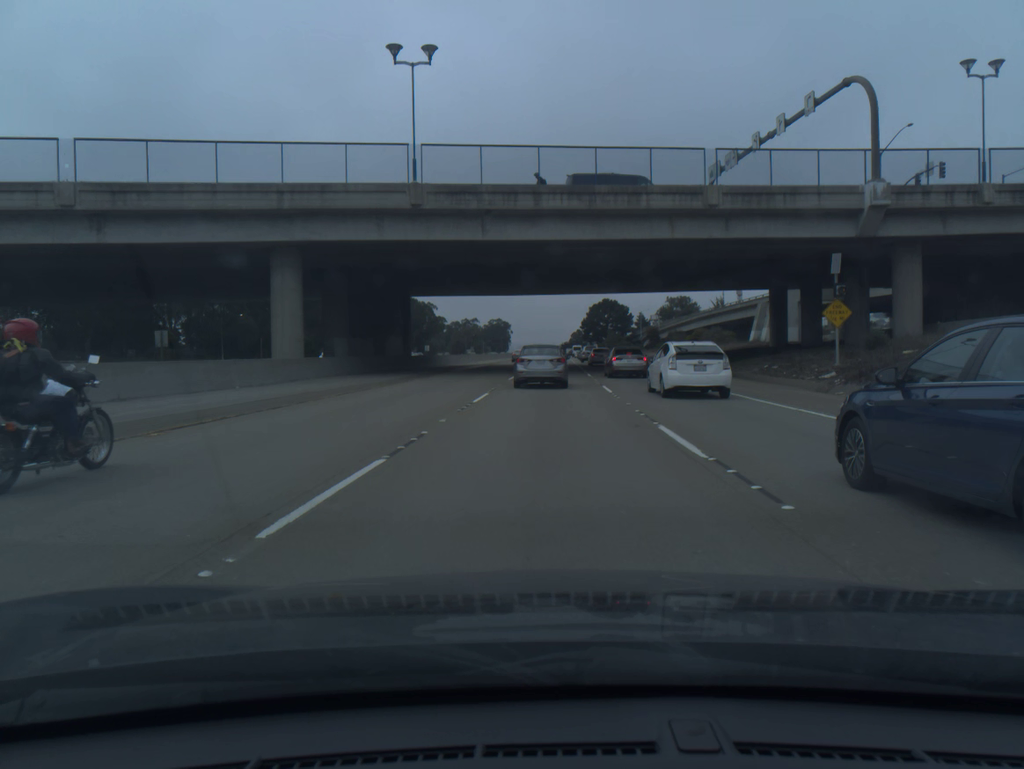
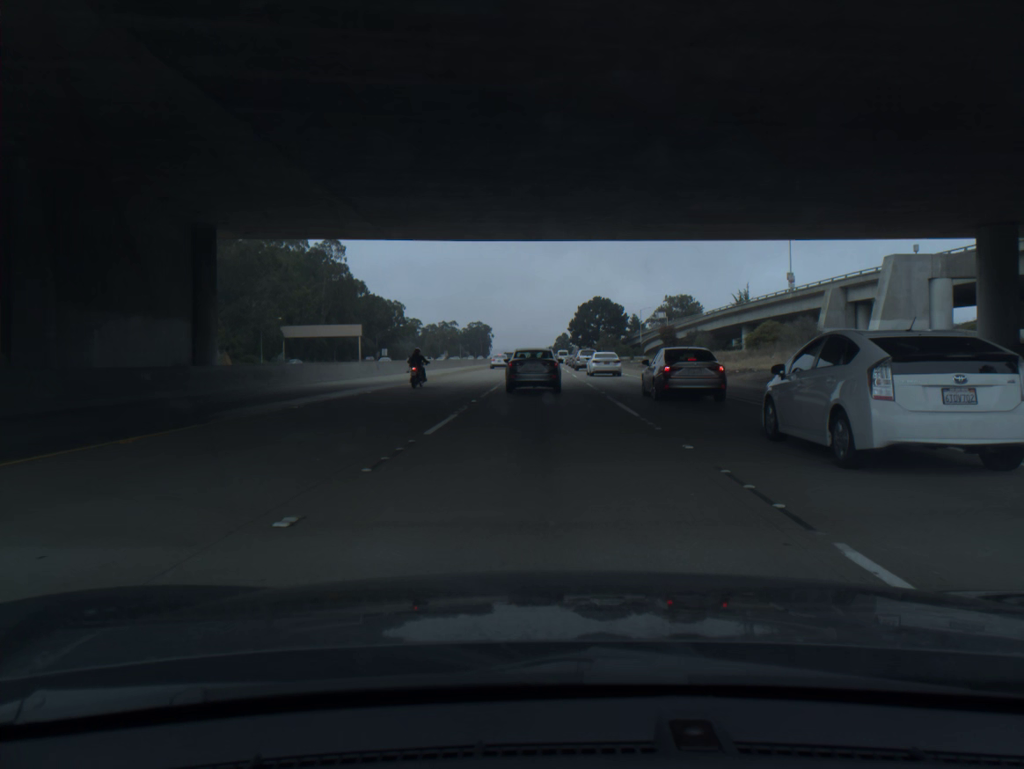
(+0.6, +37.2) m; +2°
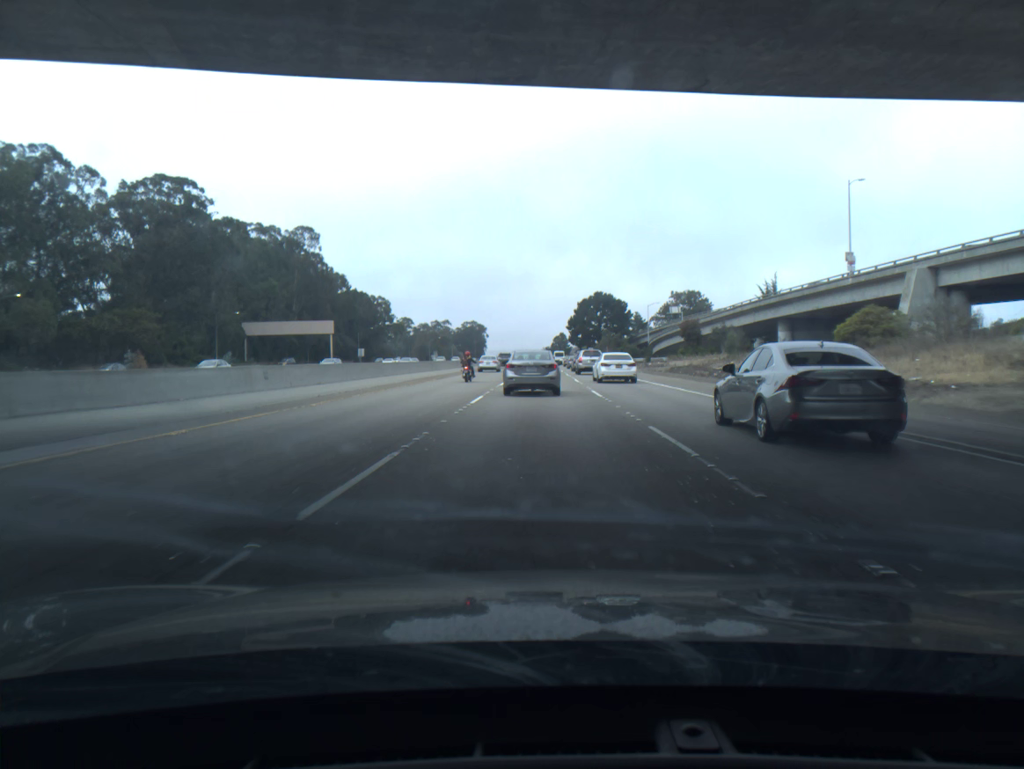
(0.0, +20.3) m; 0°
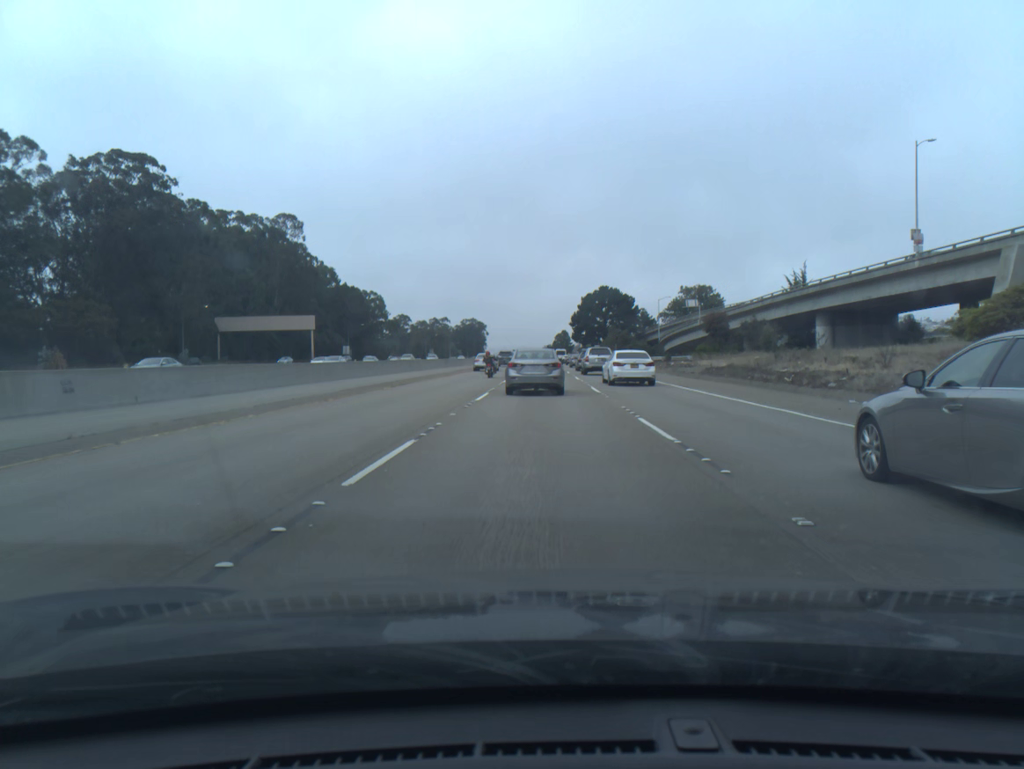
(0.0, +13.0) m; 0°
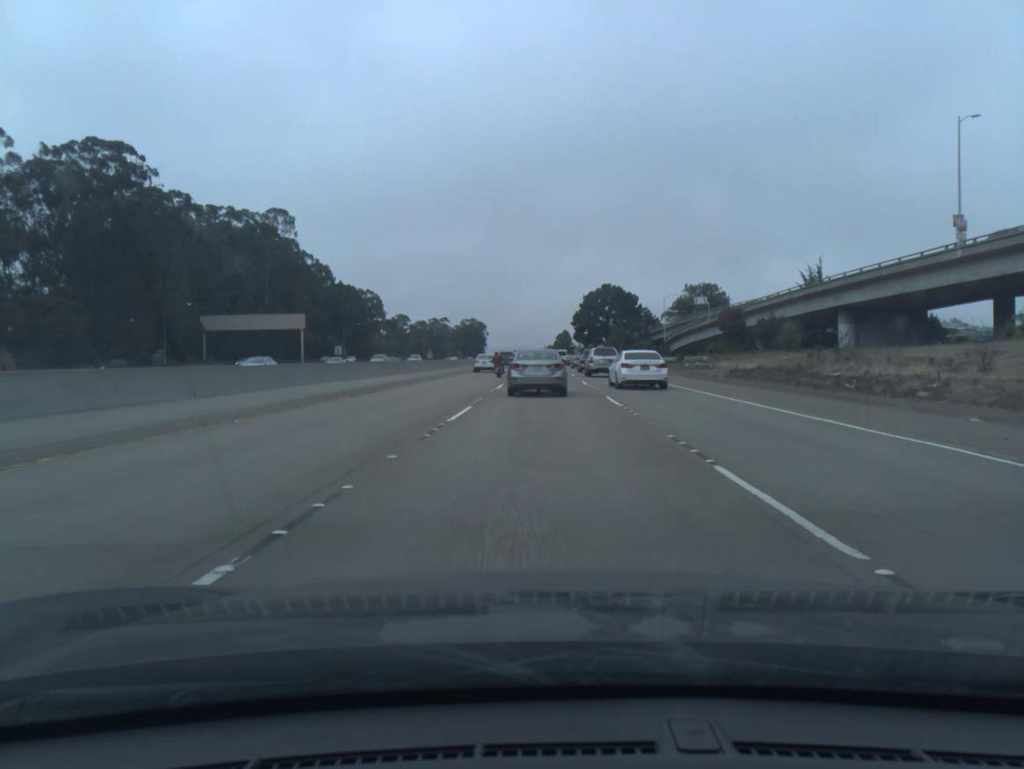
(0.0, +6.3) m; 0°
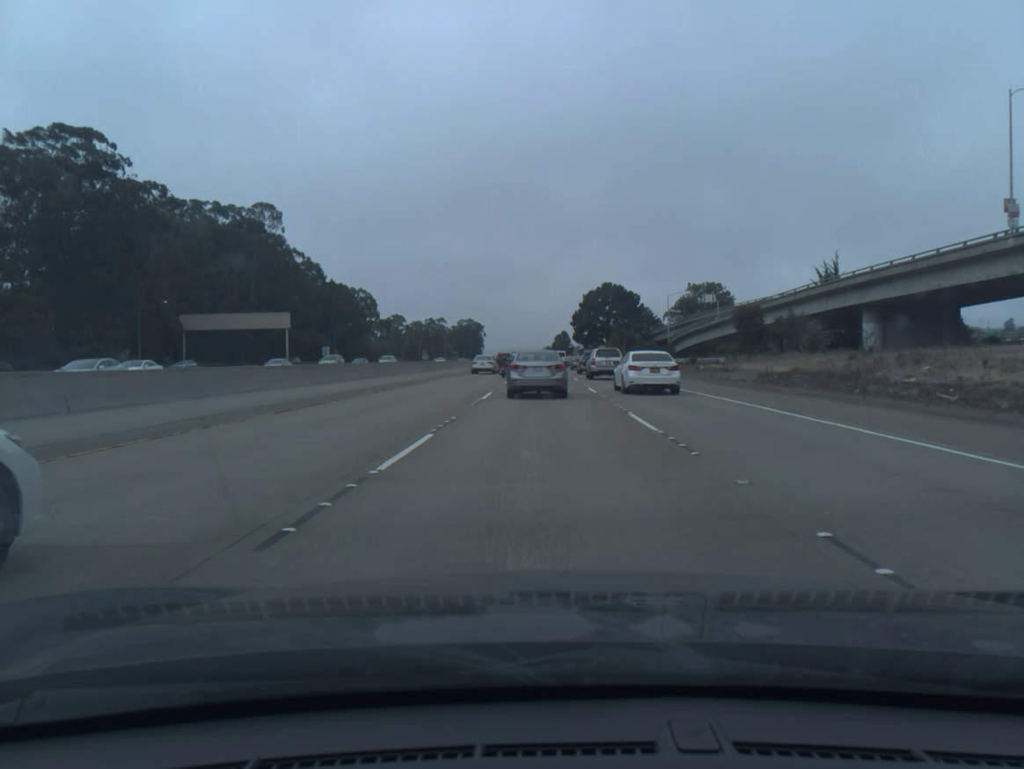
(0.0, +6.2) m; 0°
